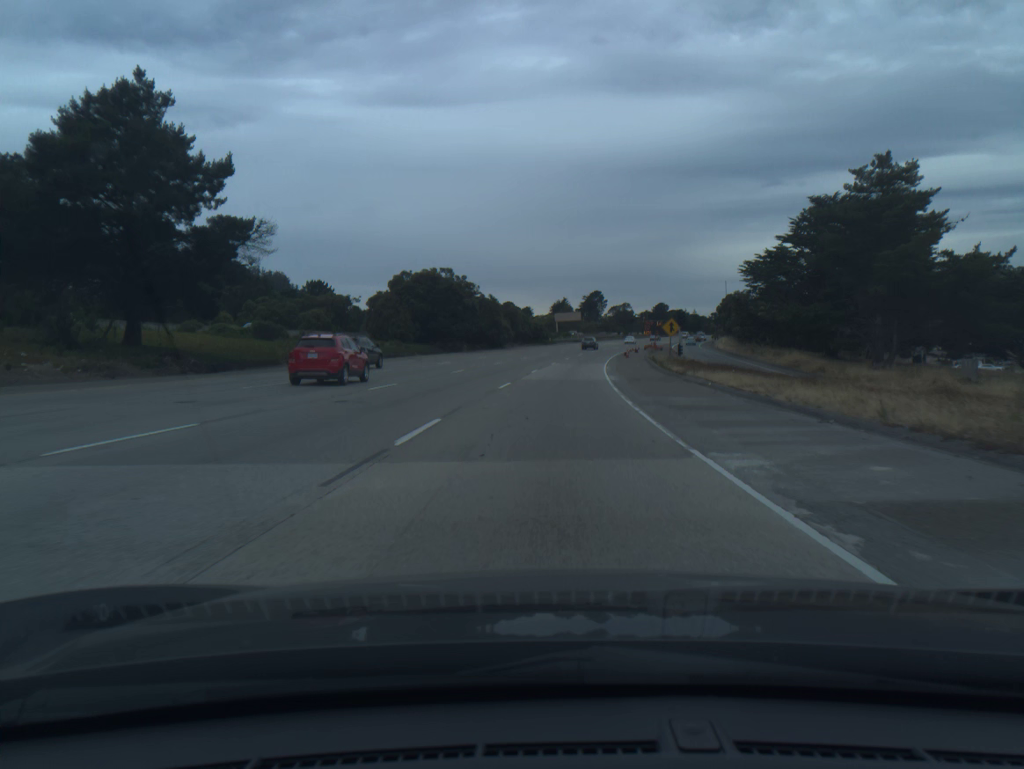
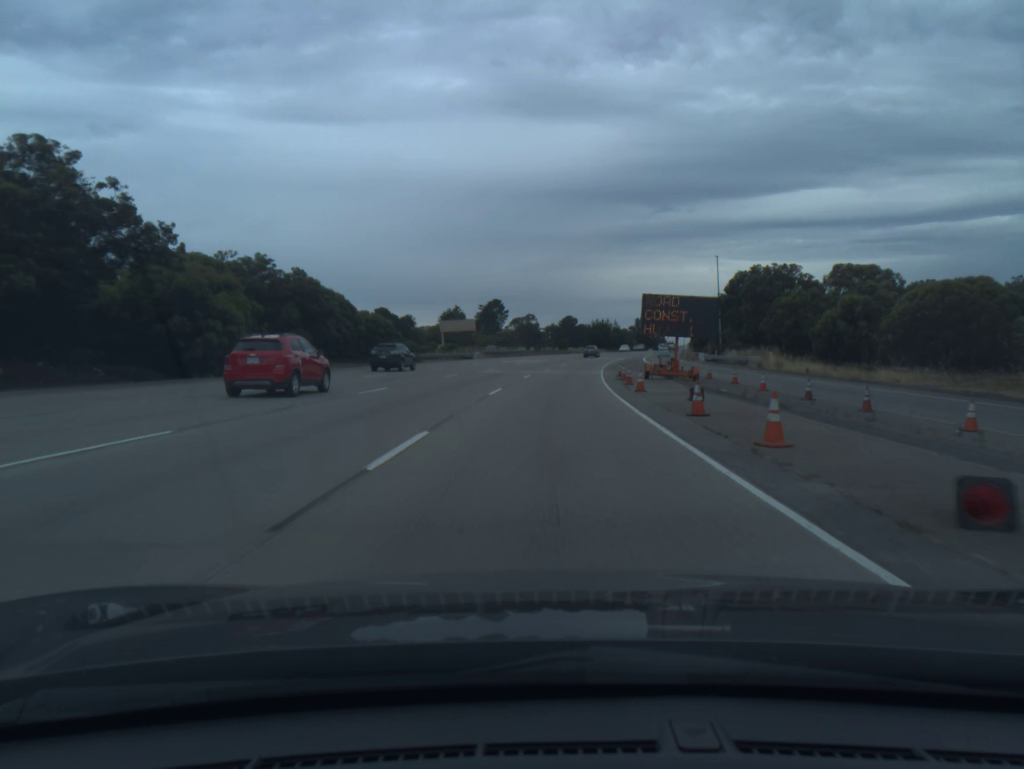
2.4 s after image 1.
(+4.6, +72.8) m; +7°
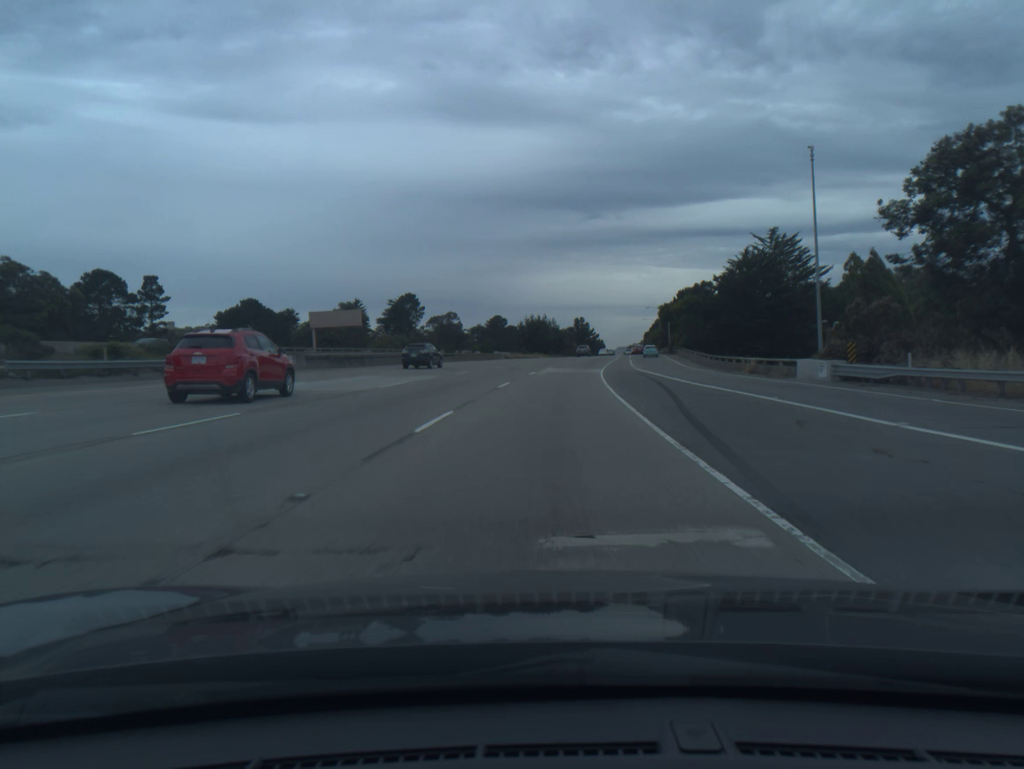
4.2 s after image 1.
(+2.5, +54.5) m; +5°
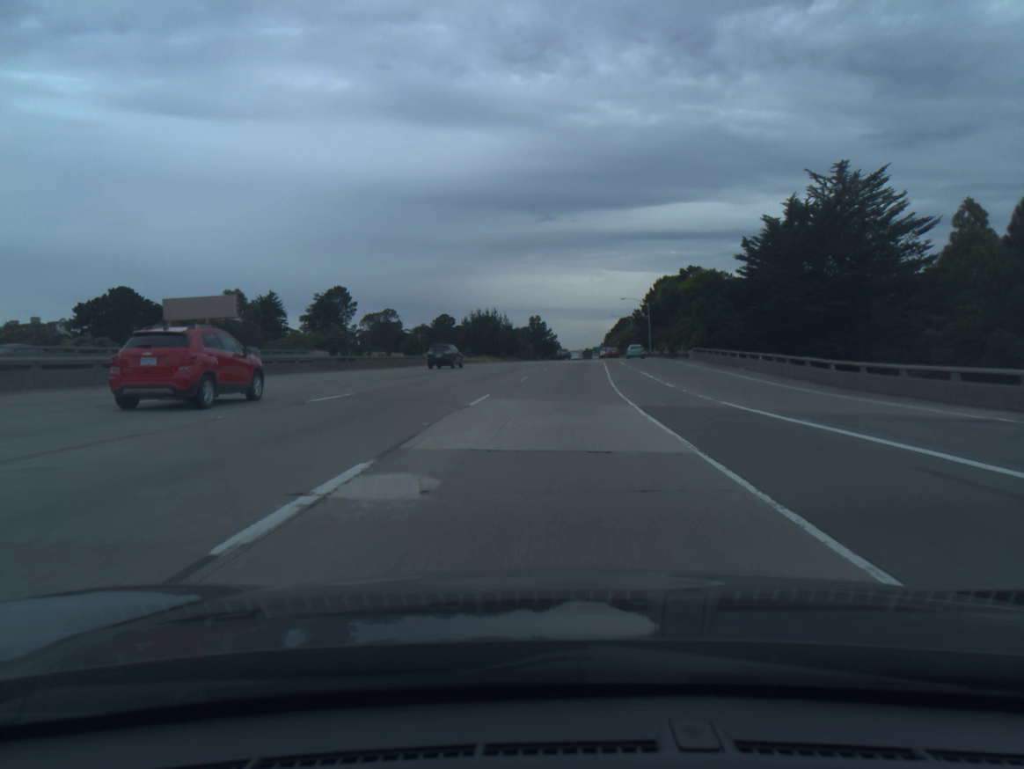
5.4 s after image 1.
(+1.0, +36.3) m; +3°
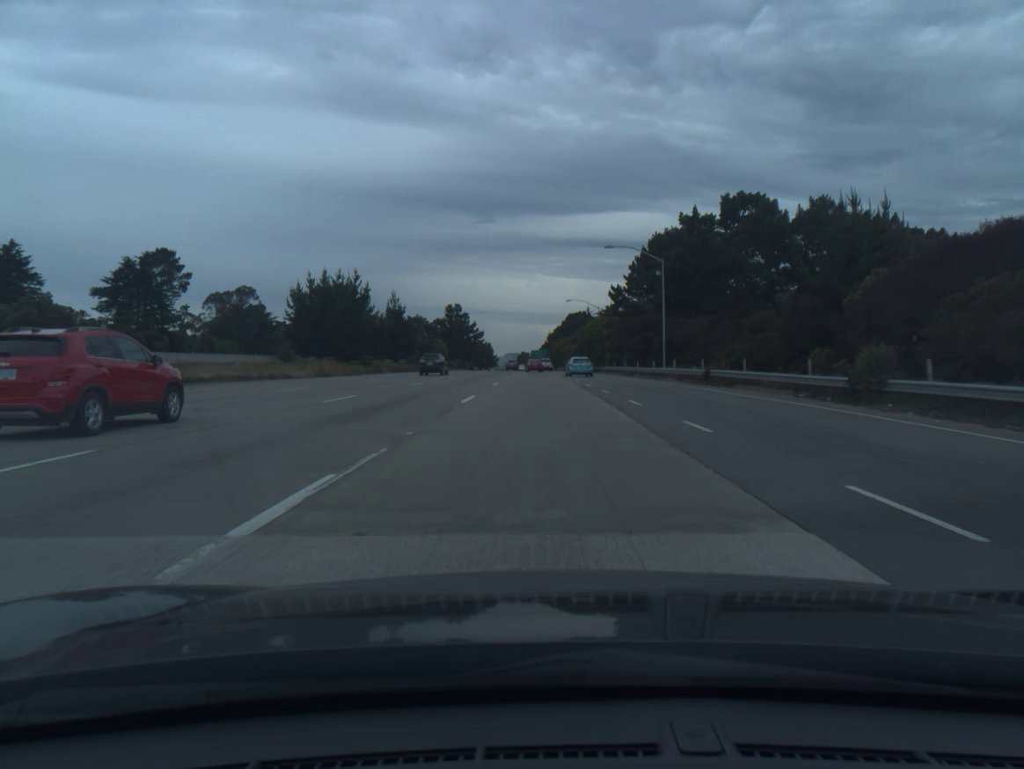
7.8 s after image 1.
(+4.0, +72.8) m; +5°
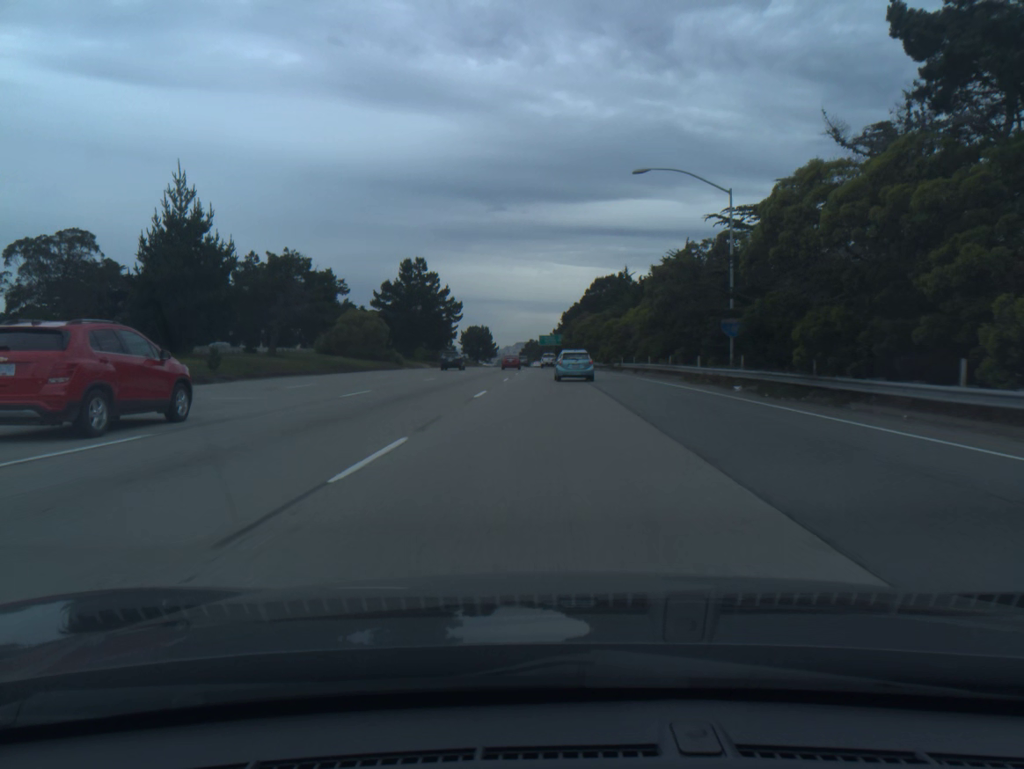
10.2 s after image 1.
(-0.4, +72.0) m; -1°
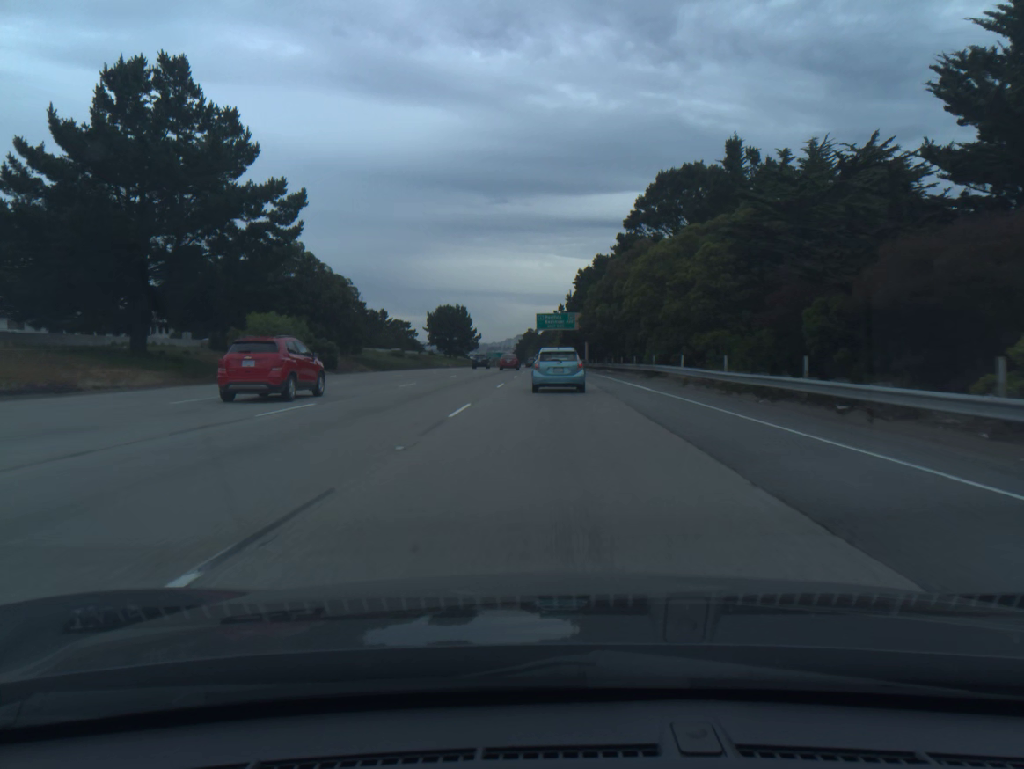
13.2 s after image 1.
(+0.4, +80.2) m; 0°
